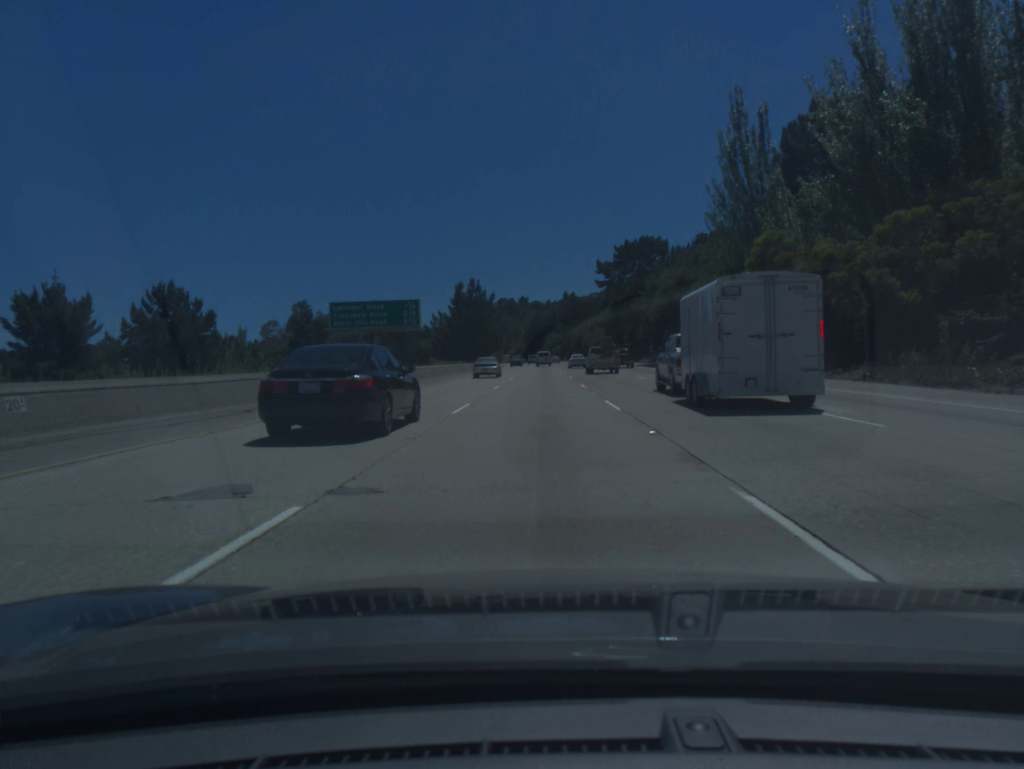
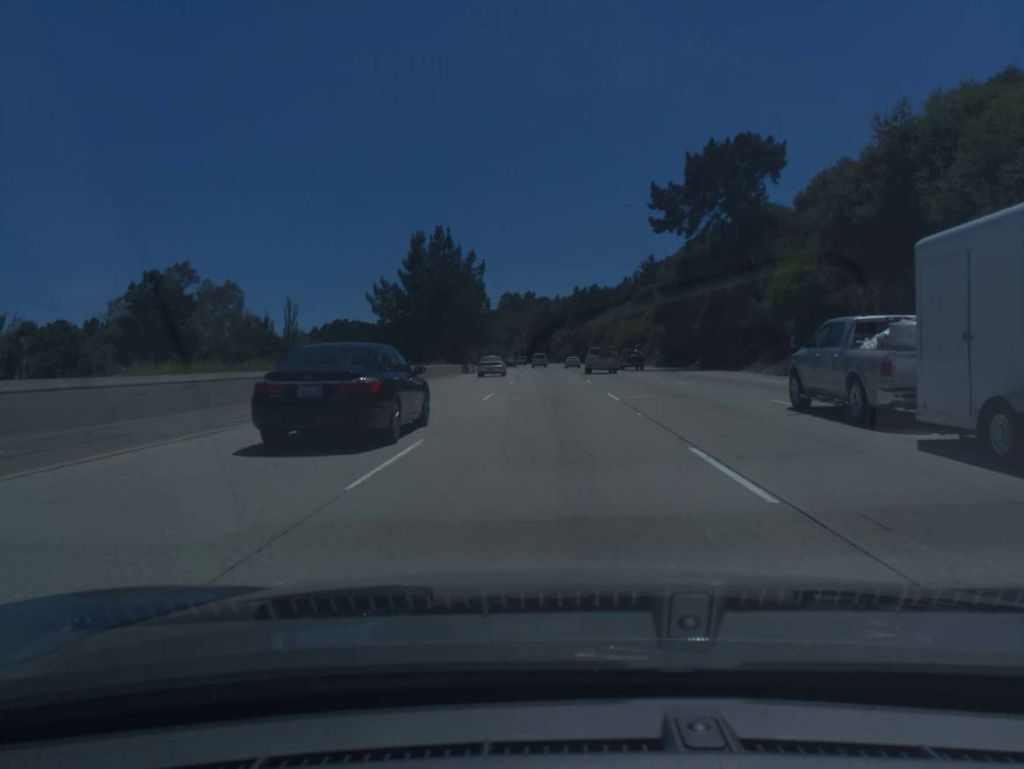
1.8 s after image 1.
(-0.3, +54.5) m; -1°
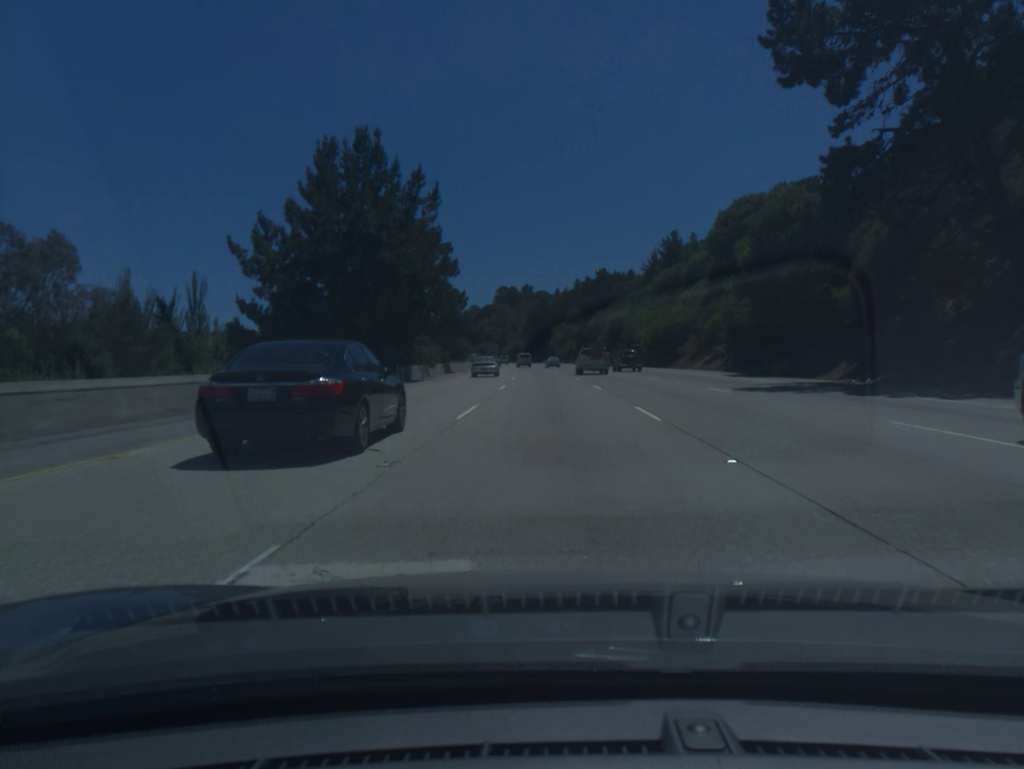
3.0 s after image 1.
(0.0, +36.4) m; 0°
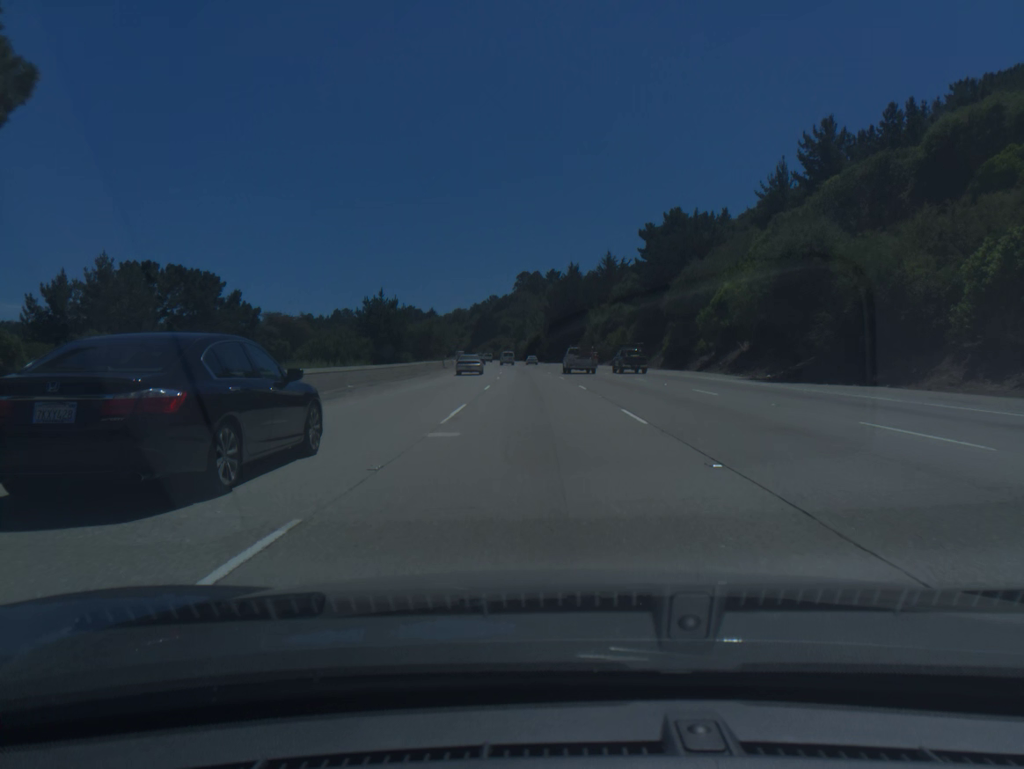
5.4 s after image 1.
(-0.9, +72.6) m; -2°
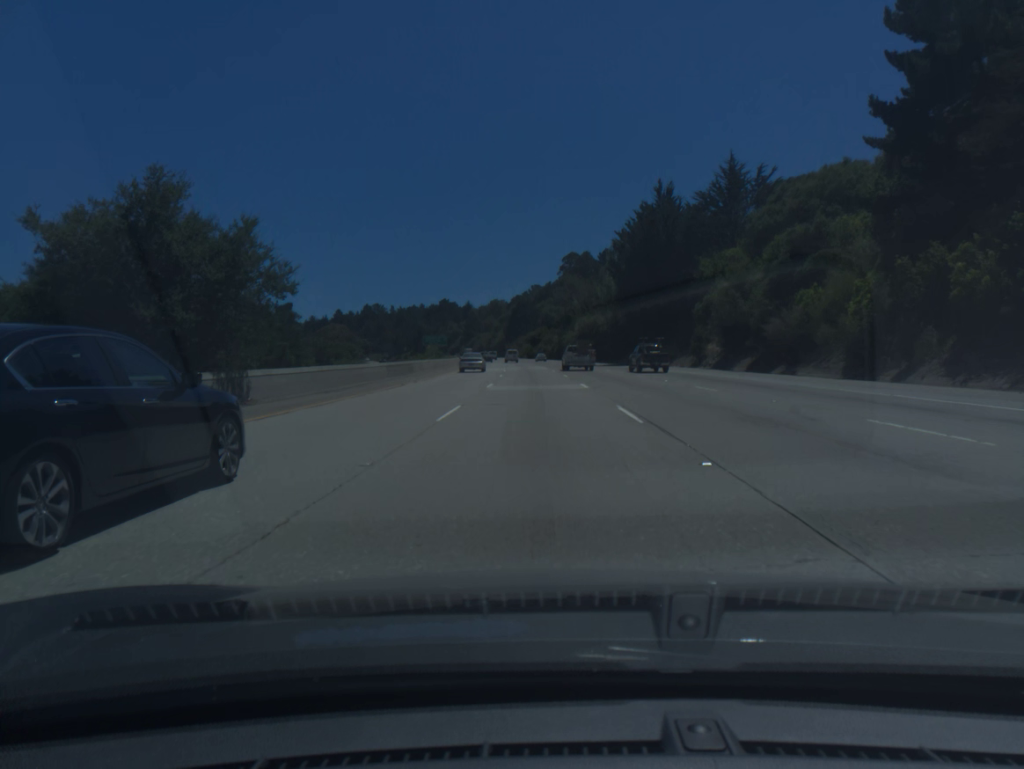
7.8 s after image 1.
(-2.0, +73.0) m; -3°
